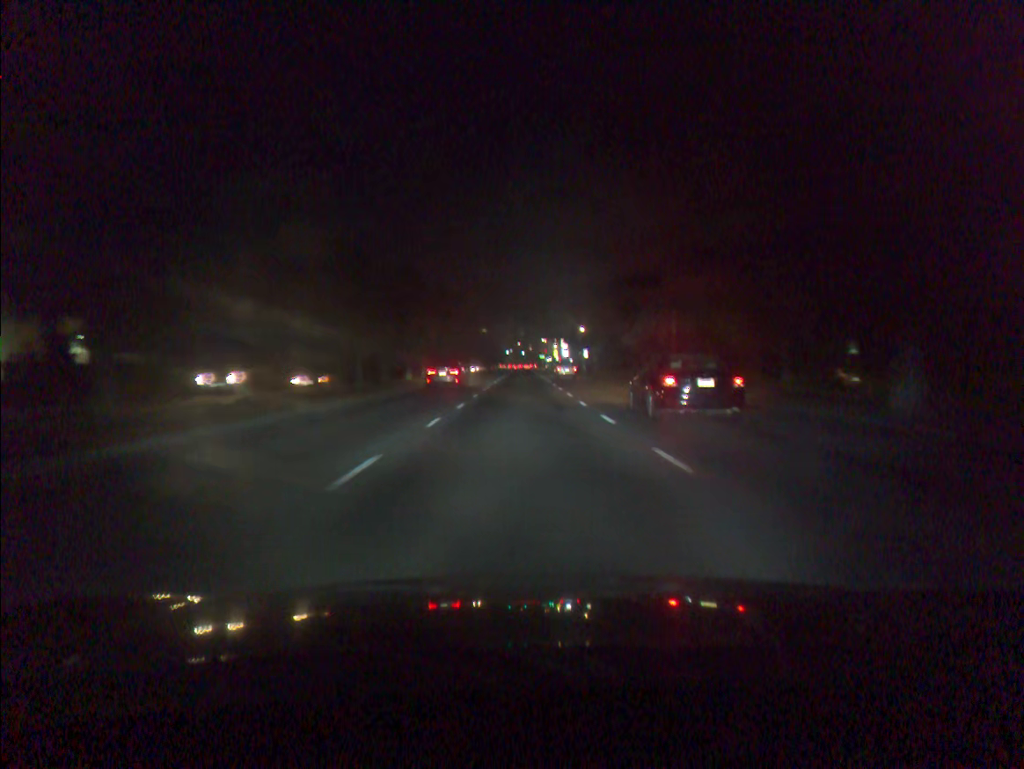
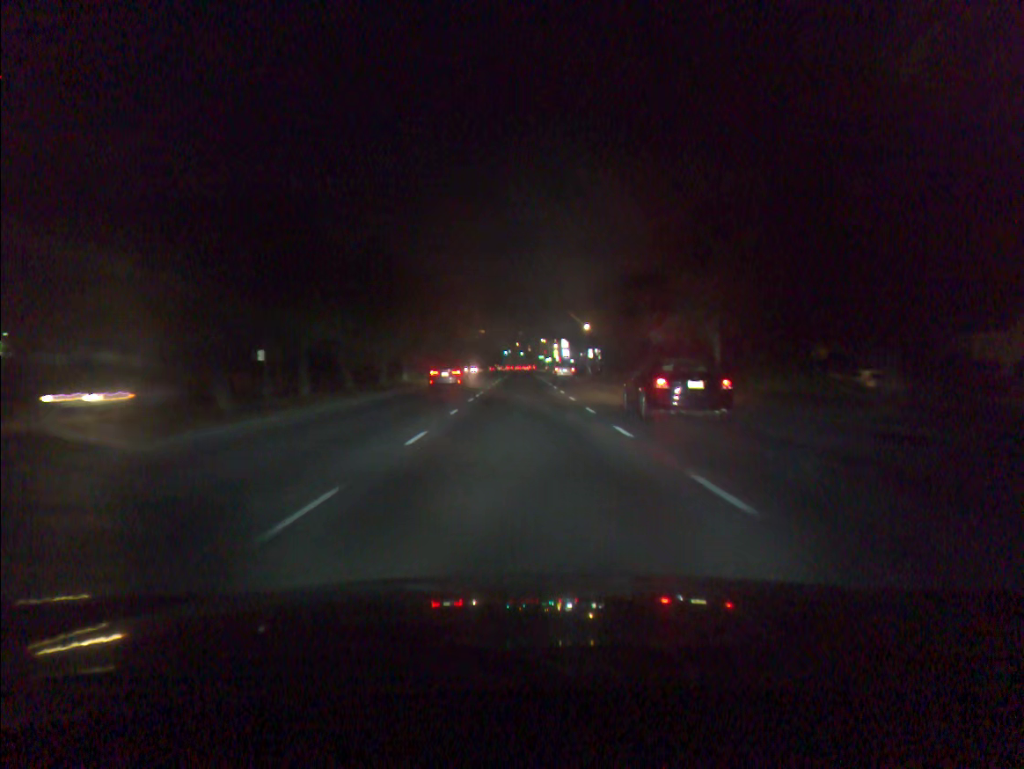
(0.0, +9.5) m; 0°
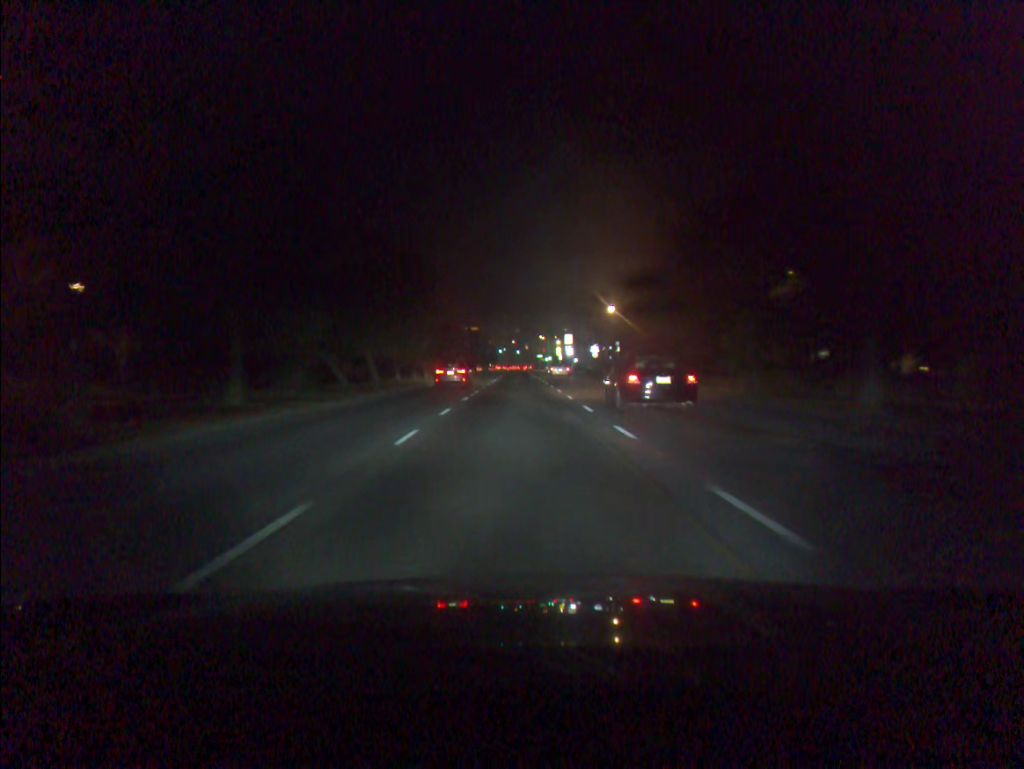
(+0.1, +29.6) m; 0°
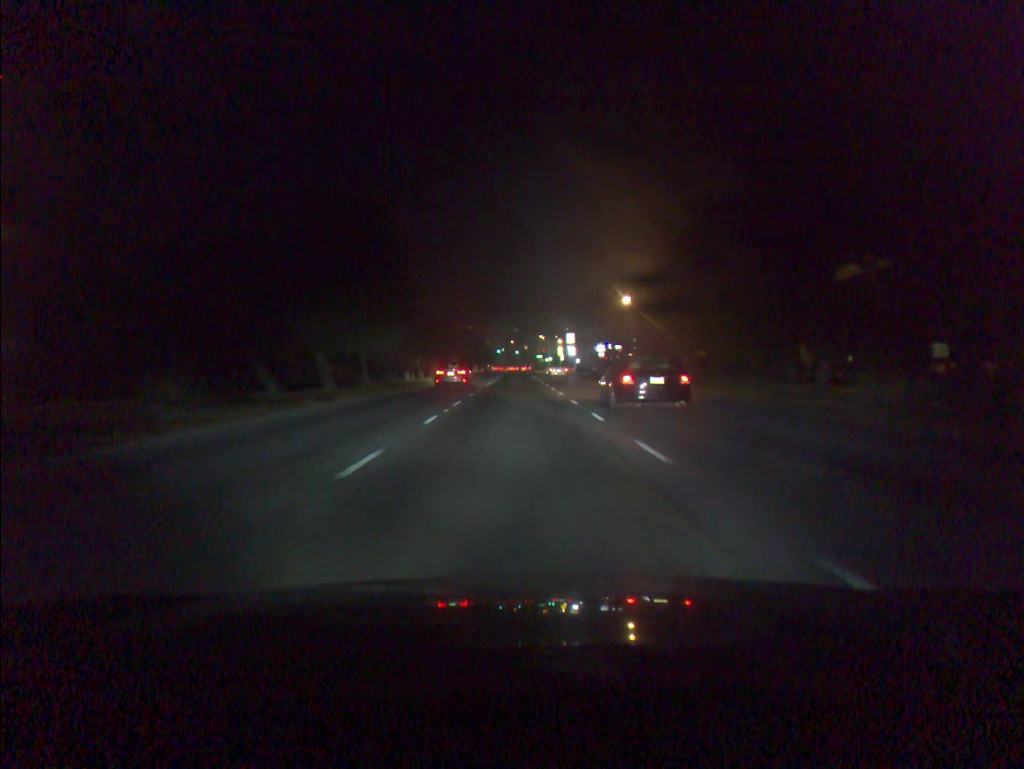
(0.0, +10.3) m; 0°
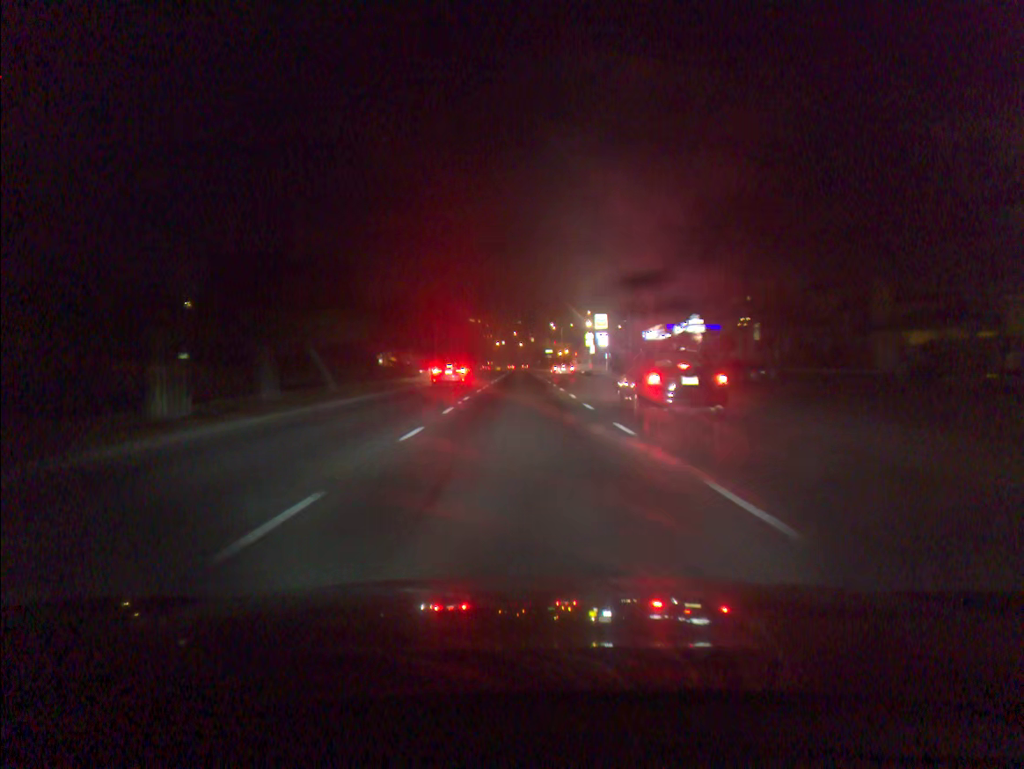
(-0.2, +54.0) m; 0°
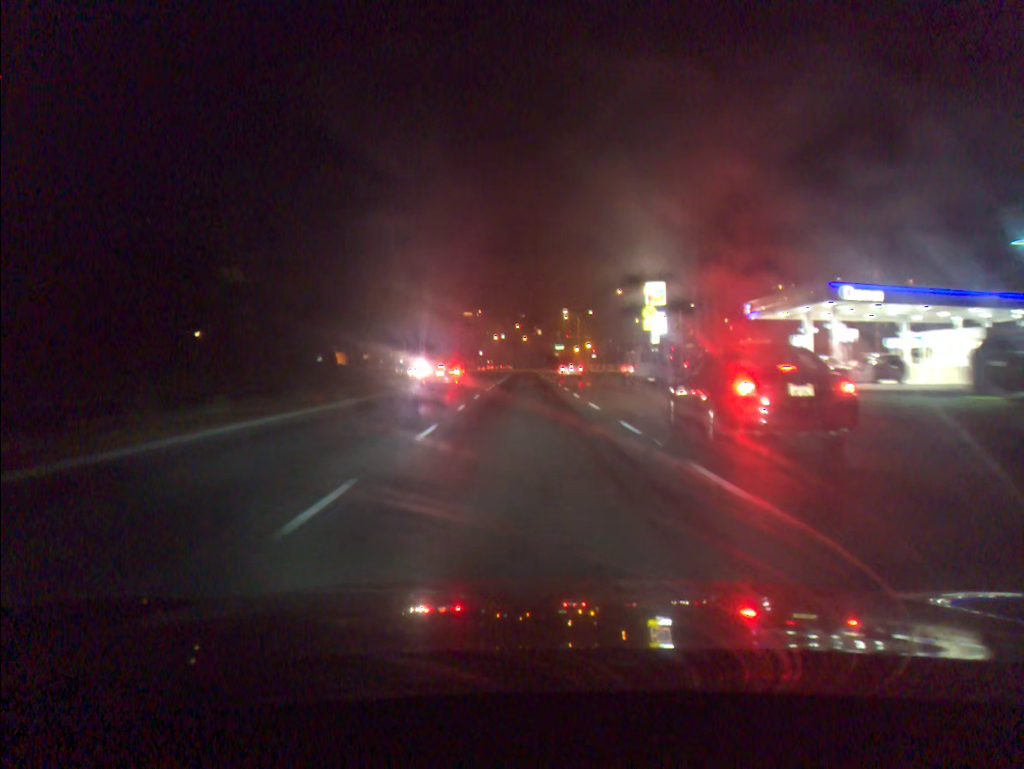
(0.0, +42.5) m; 0°
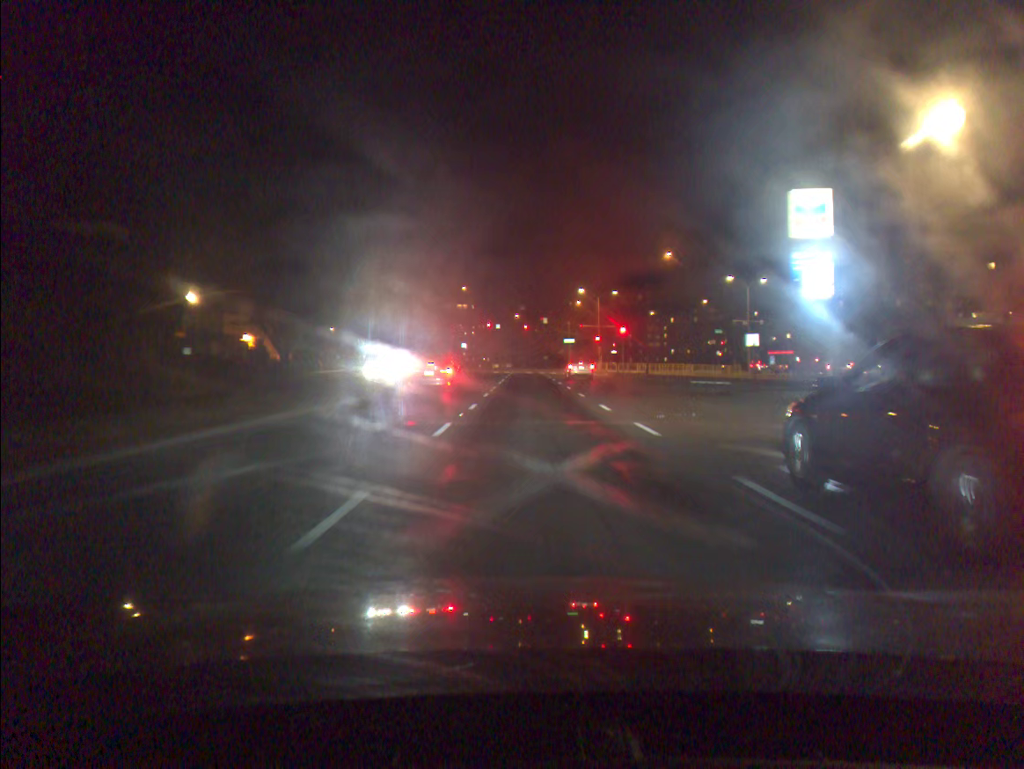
(-0.1, +37.1) m; 0°
